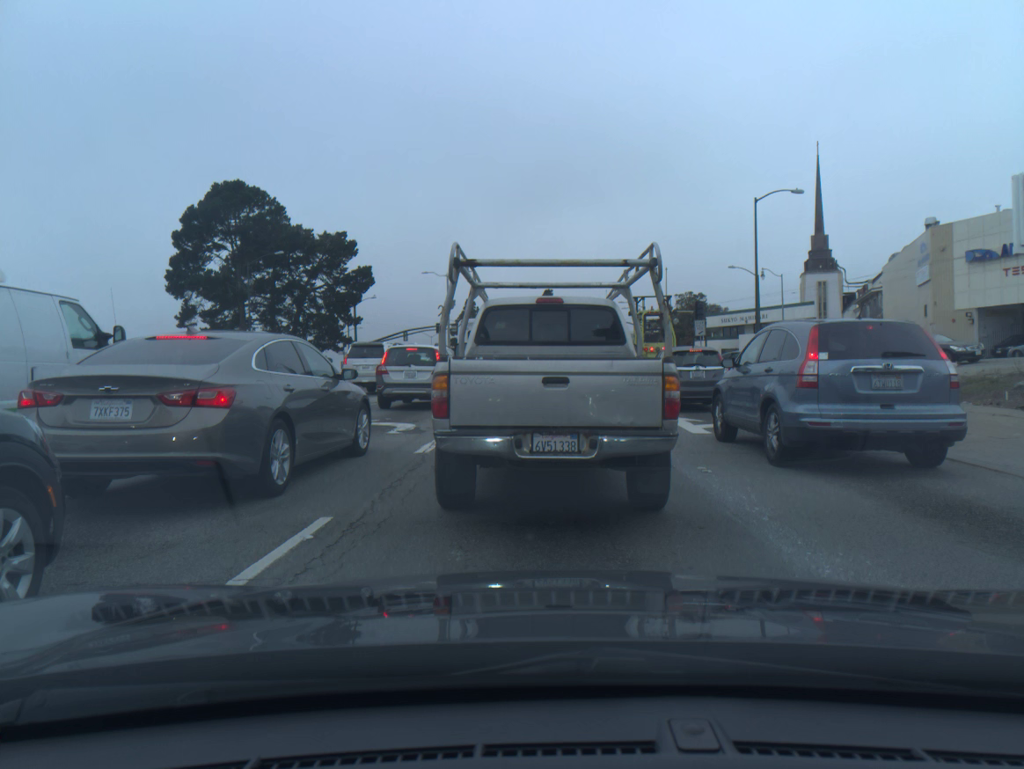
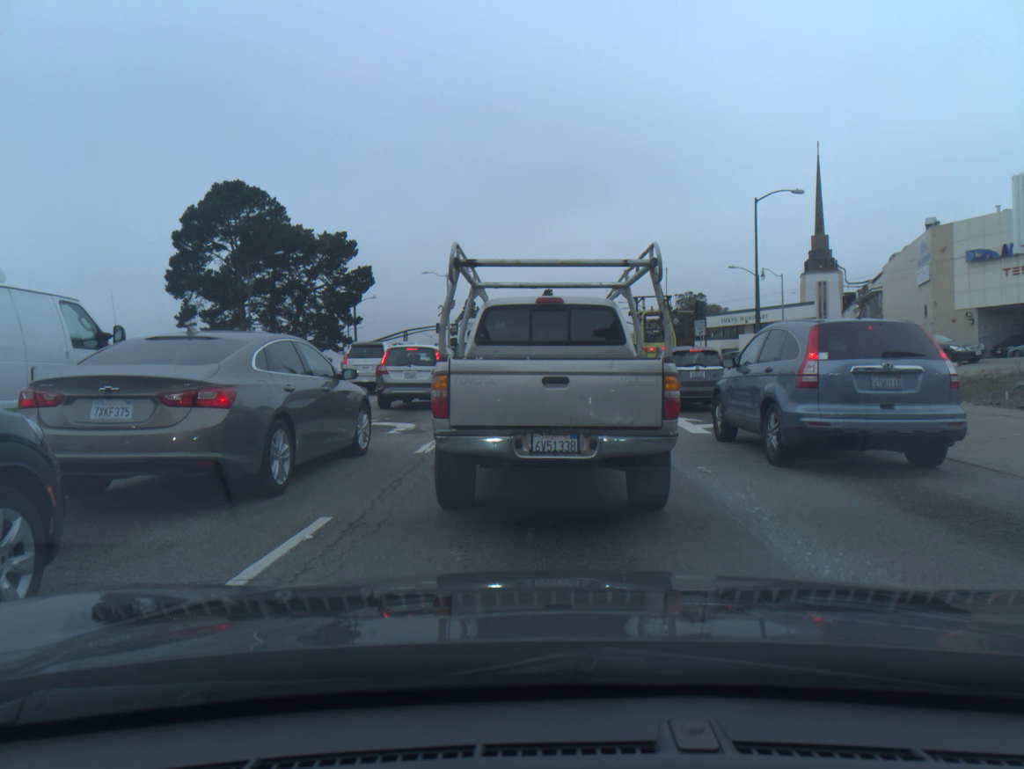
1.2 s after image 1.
(0.0, 0.0) m; 0°
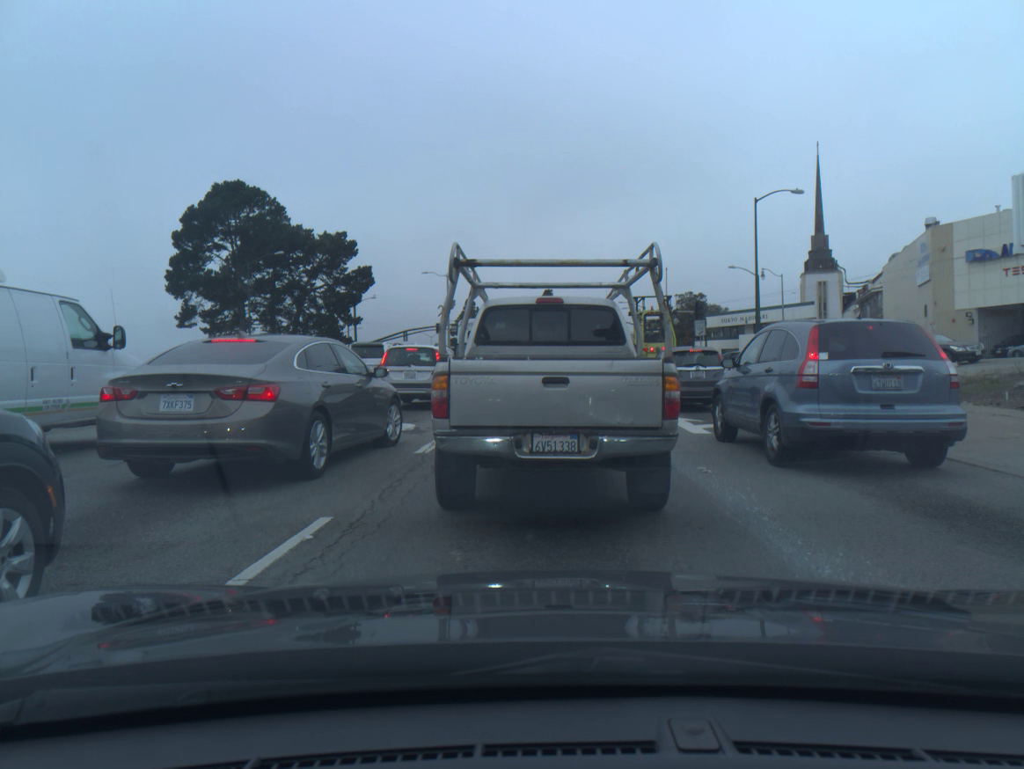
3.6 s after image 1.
(0.0, 0.0) m; 0°
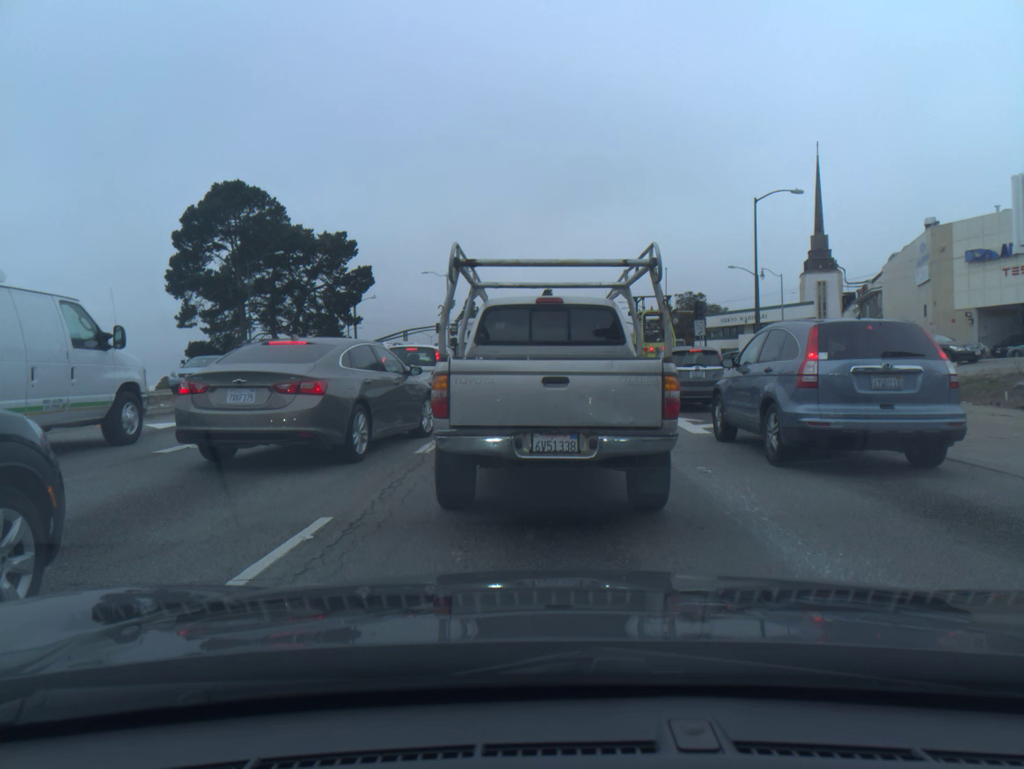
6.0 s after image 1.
(-0.1, 0.0) m; 0°
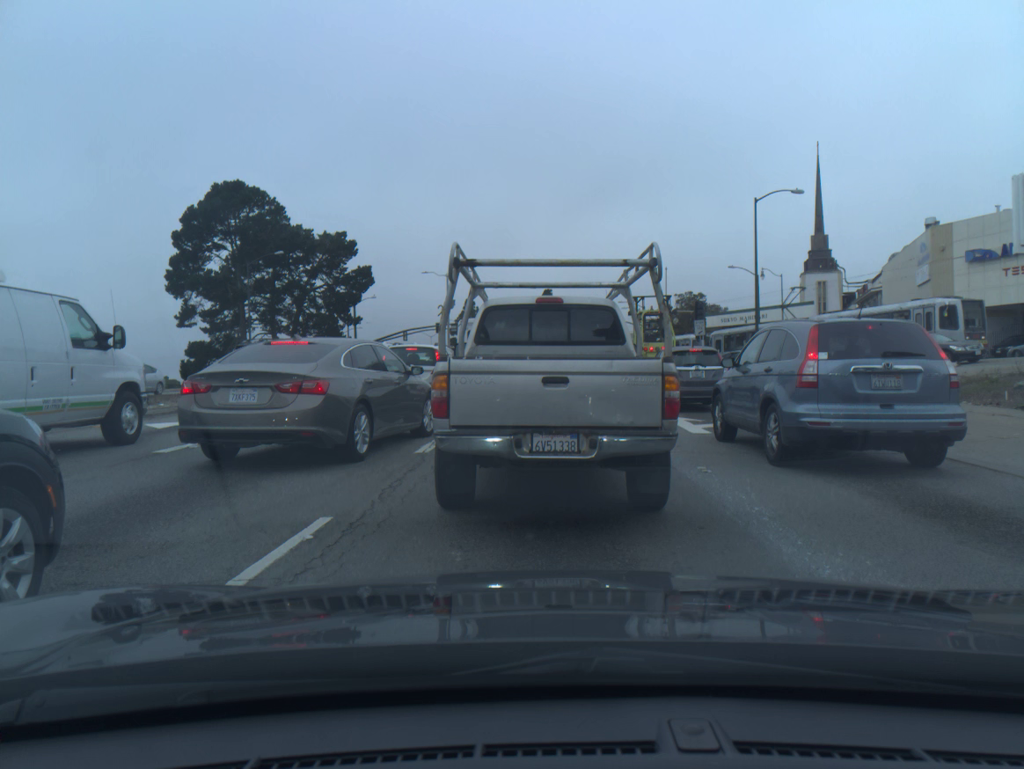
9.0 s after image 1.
(0.0, 0.0) m; 0°
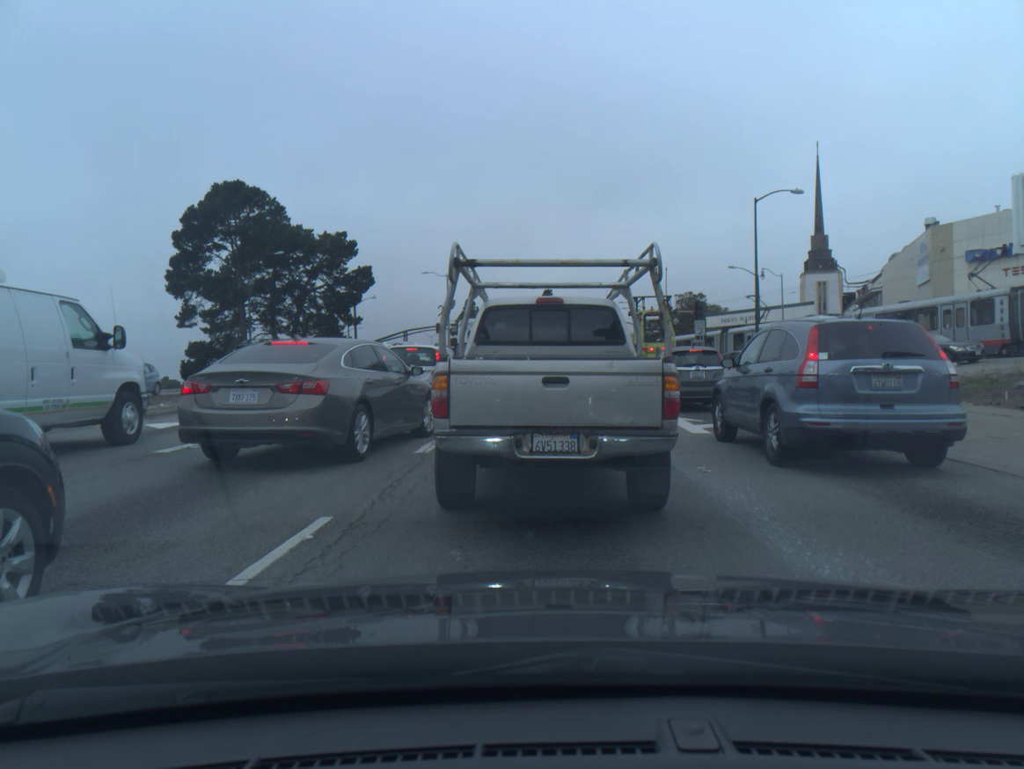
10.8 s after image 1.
(+0.1, 0.0) m; 0°
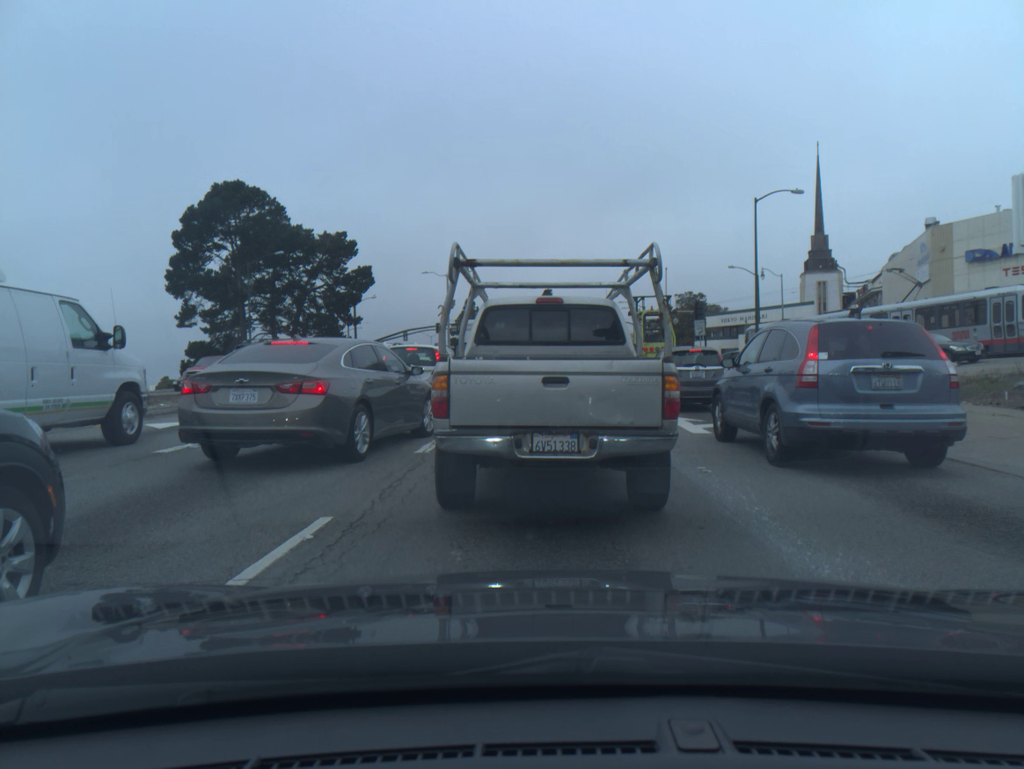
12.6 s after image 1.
(+0.1, 0.0) m; 0°
